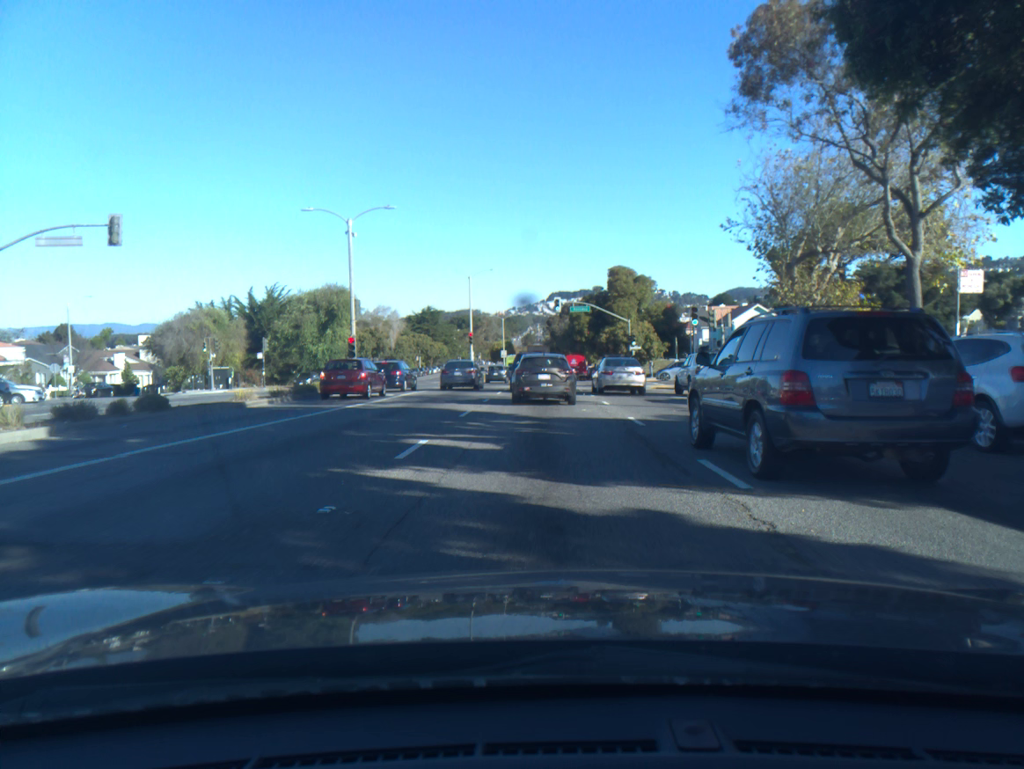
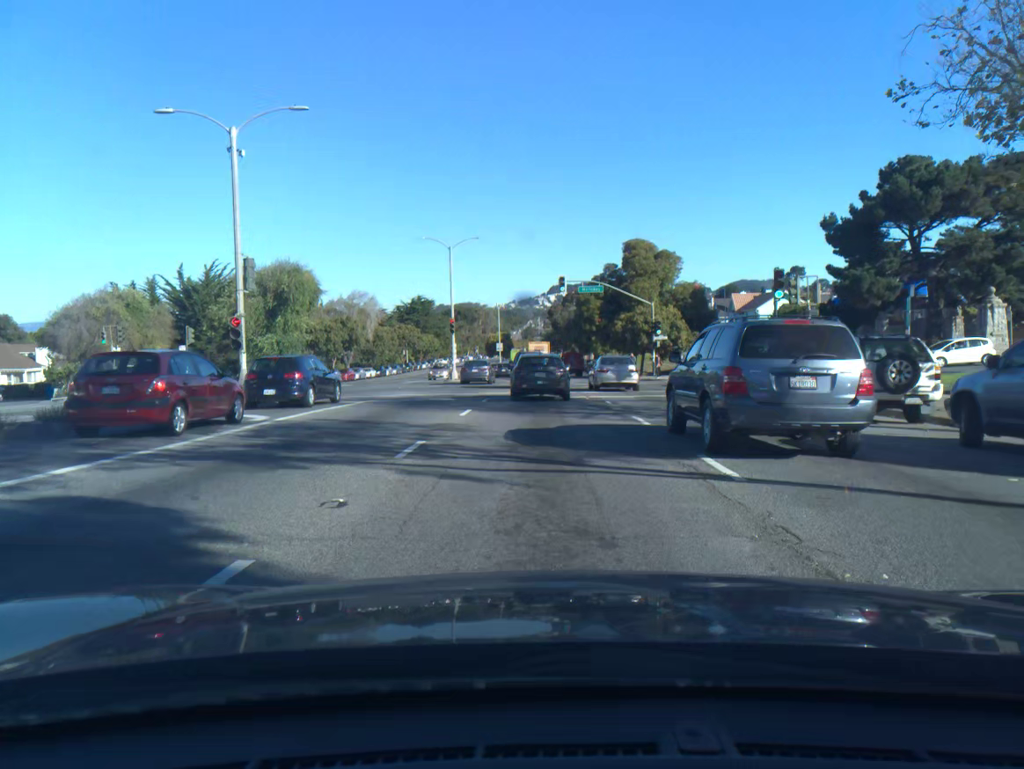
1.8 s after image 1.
(0.0, +14.5) m; 0°
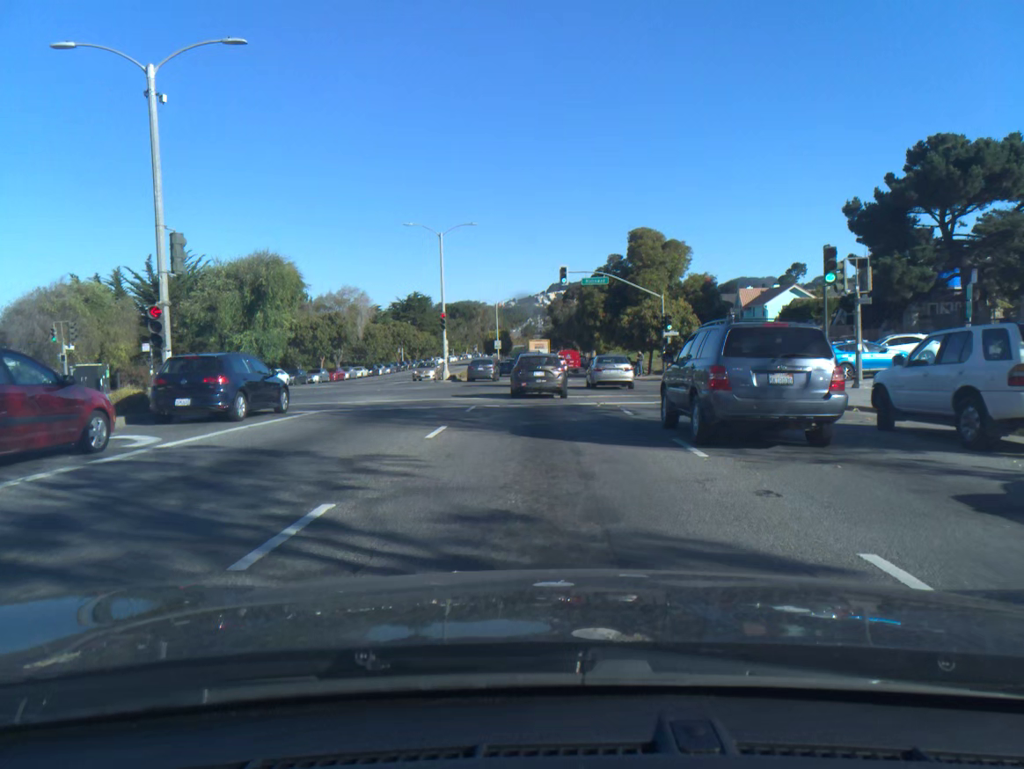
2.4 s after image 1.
(0.0, +5.0) m; 0°
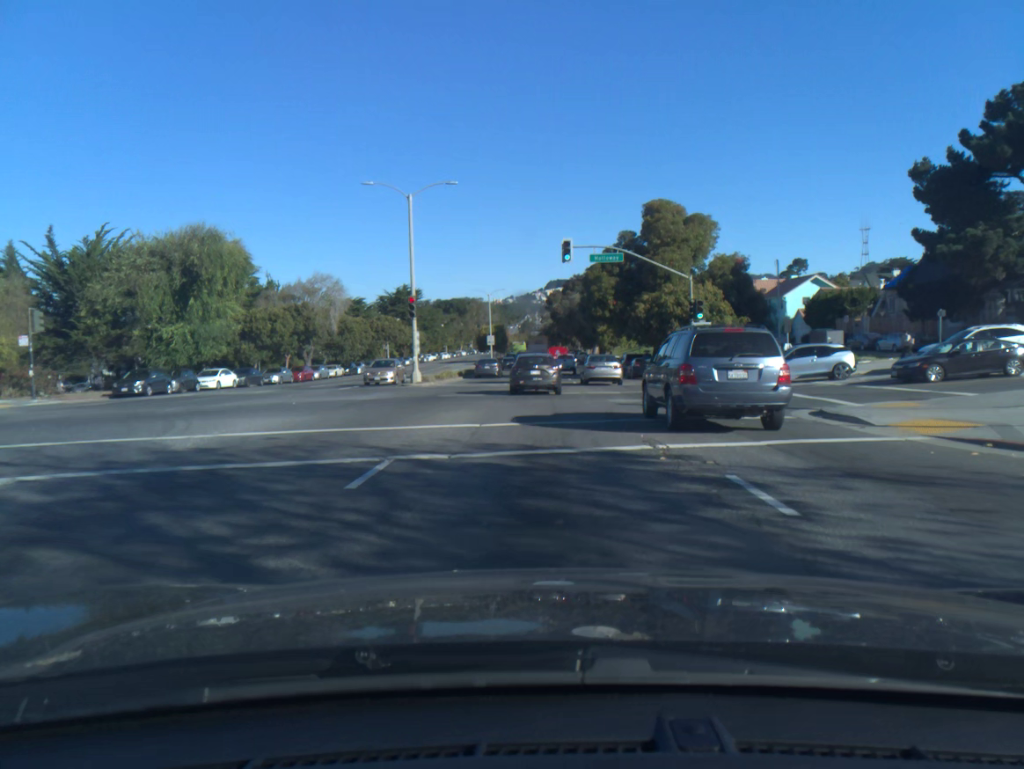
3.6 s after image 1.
(0.0, +11.0) m; 0°
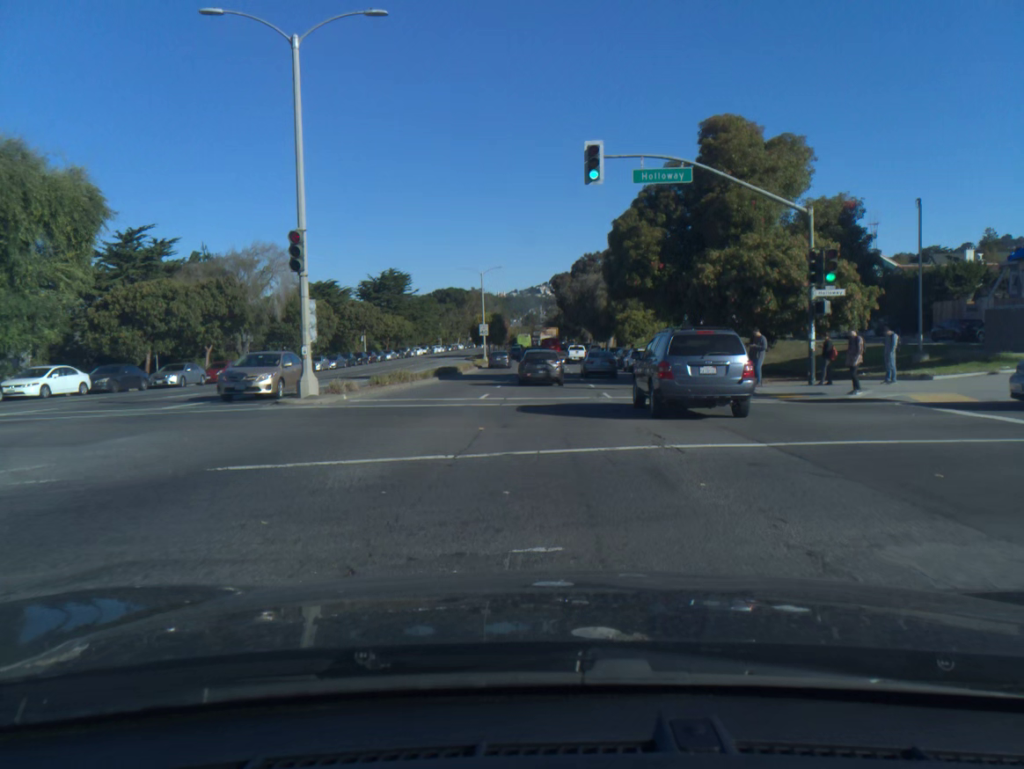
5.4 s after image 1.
(-0.1, +18.2) m; -1°
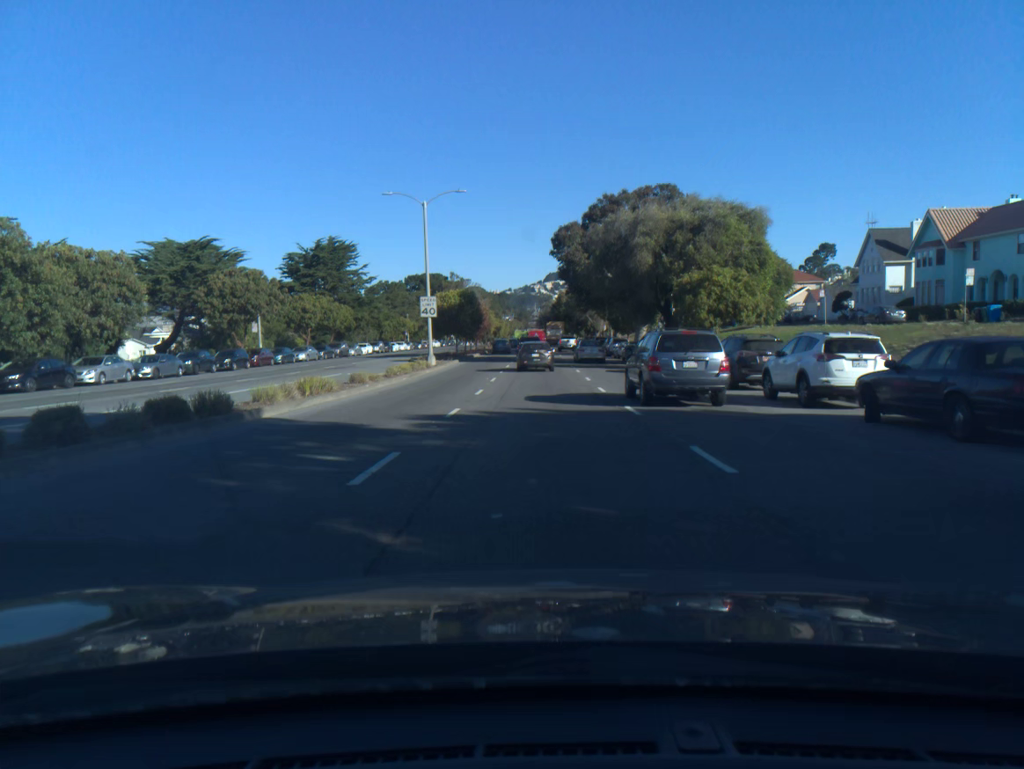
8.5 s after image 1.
(+0.1, +36.8) m; 0°
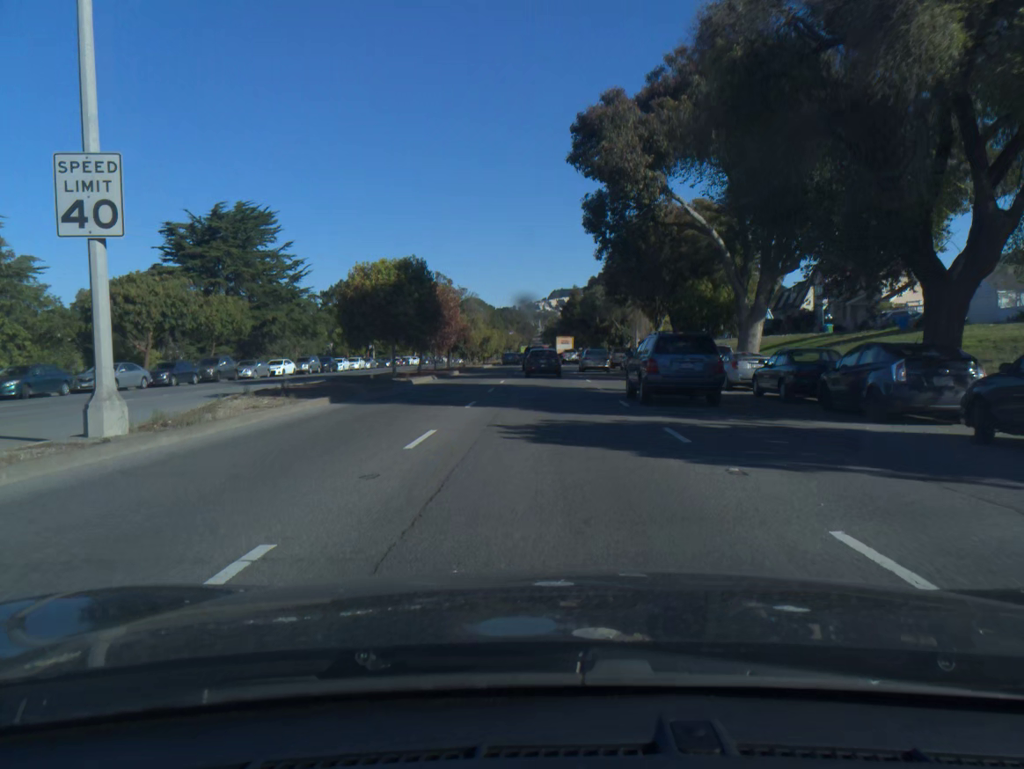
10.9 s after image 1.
(-0.1, +33.6) m; 0°
